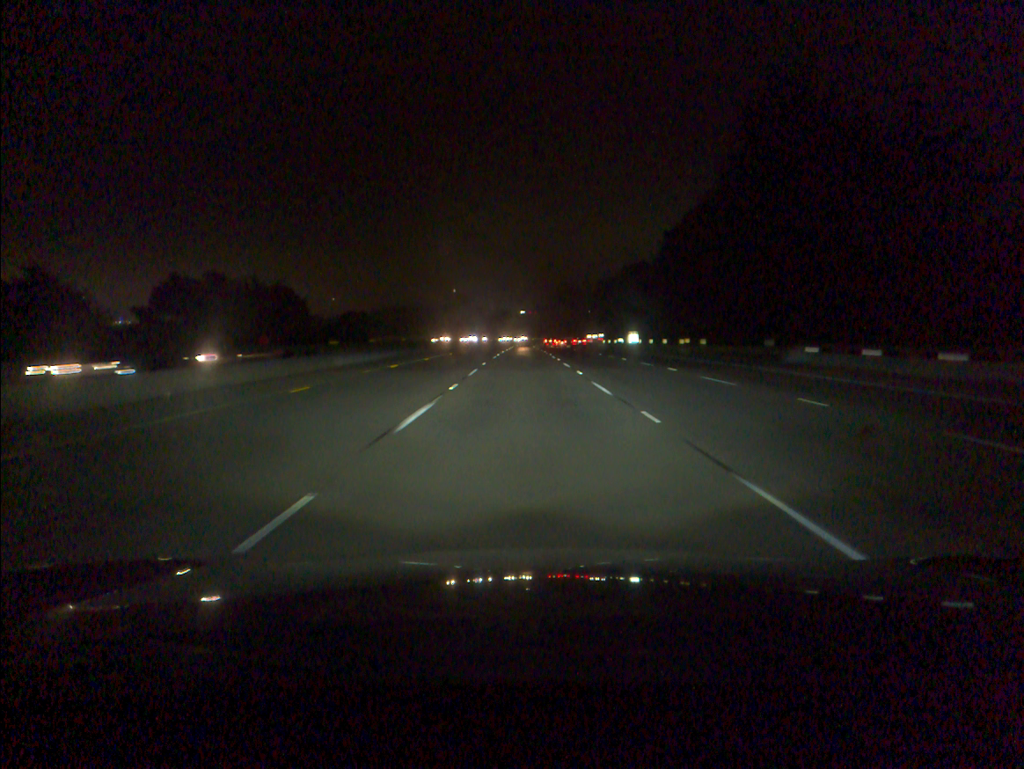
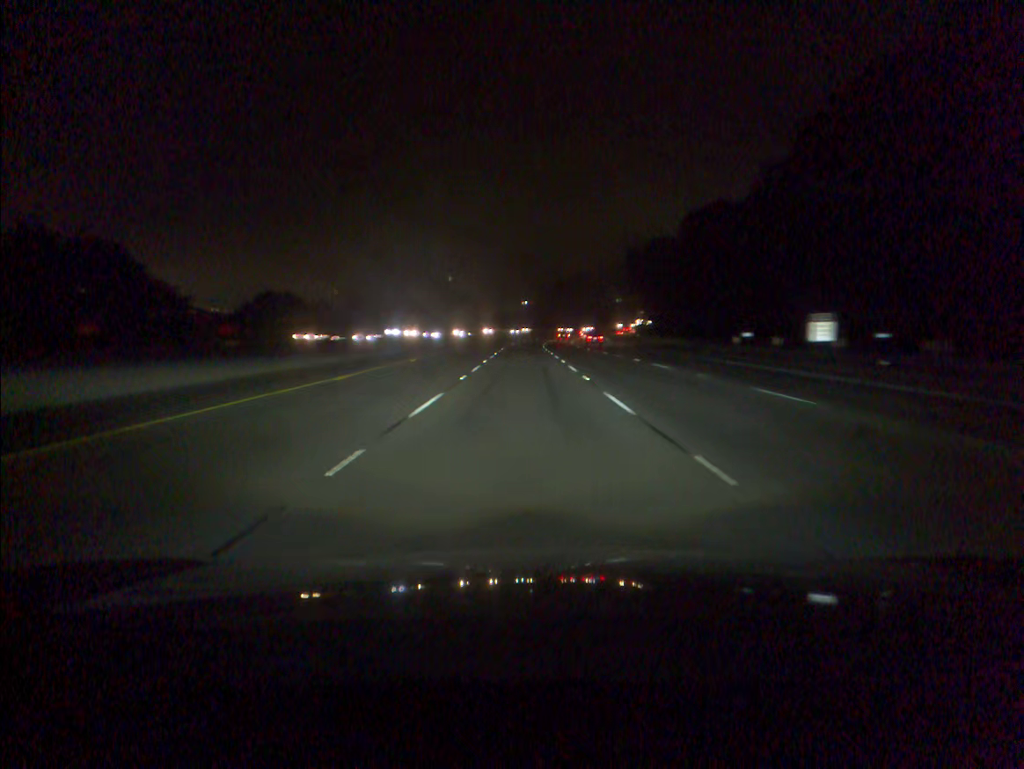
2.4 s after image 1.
(0.0, +77.9) m; 0°
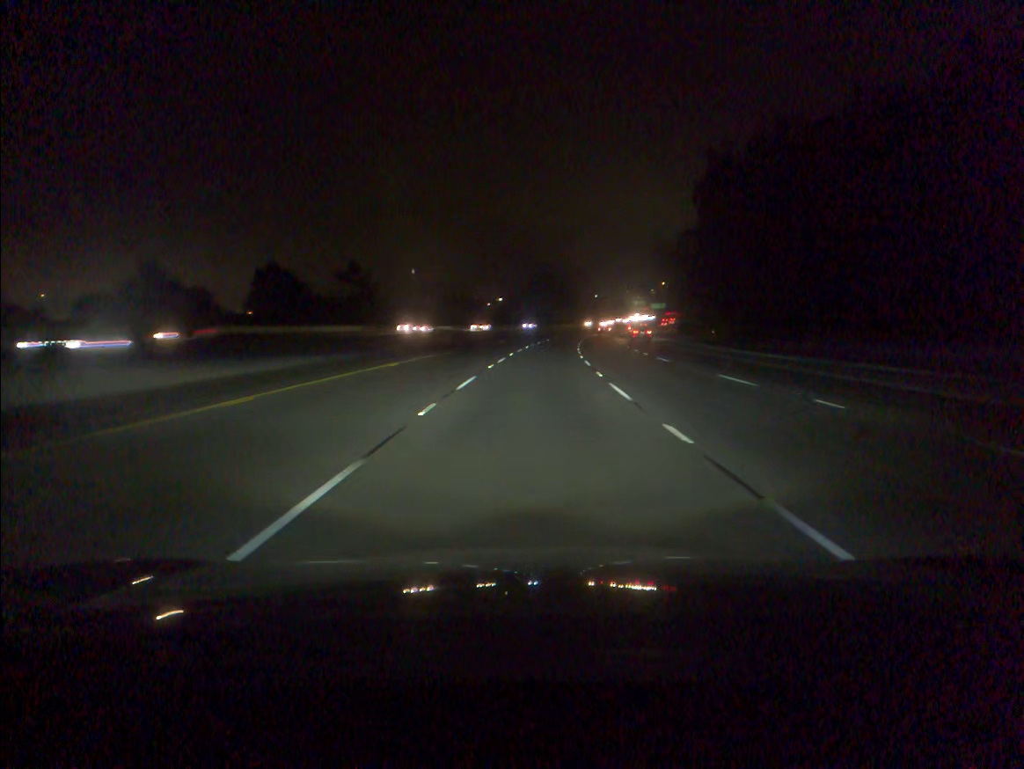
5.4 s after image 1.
(+0.6, +97.1) m; +2°
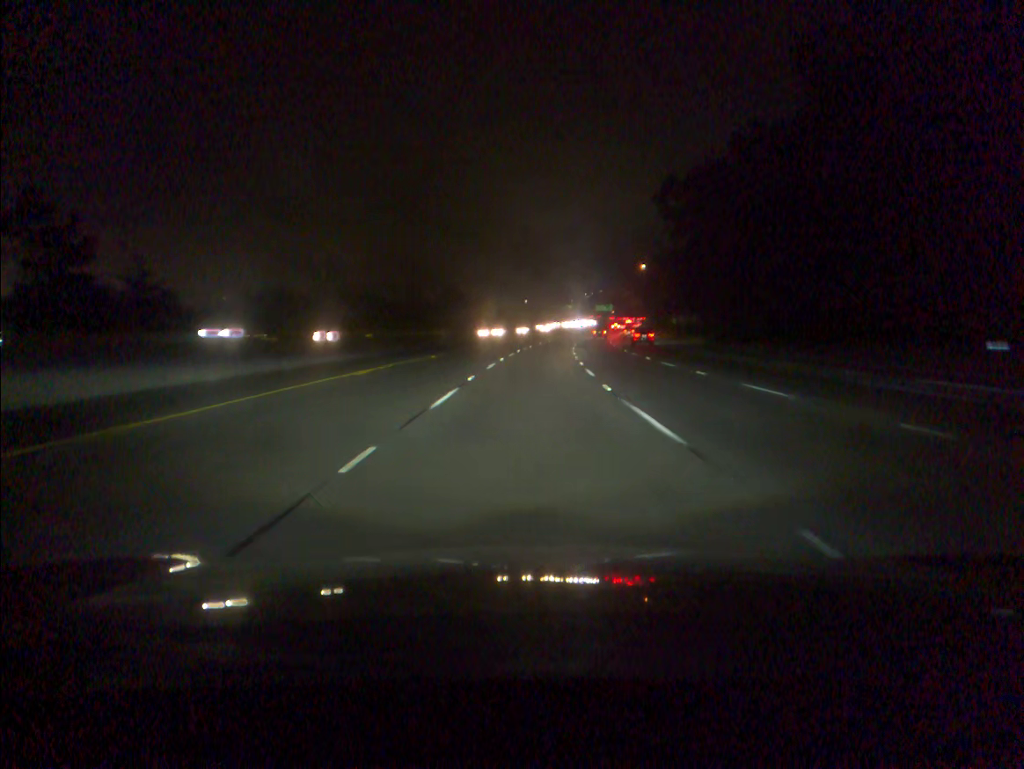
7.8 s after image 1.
(+3.6, +77.0) m; +5°
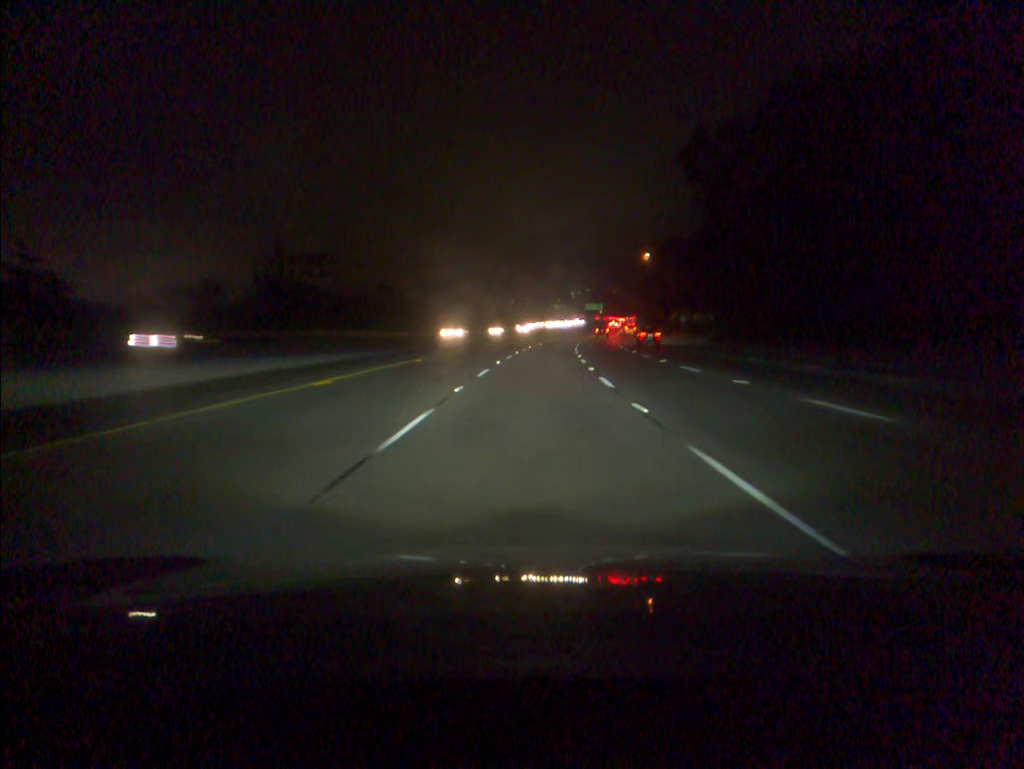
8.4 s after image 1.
(+0.2, +19.2) m; +1°
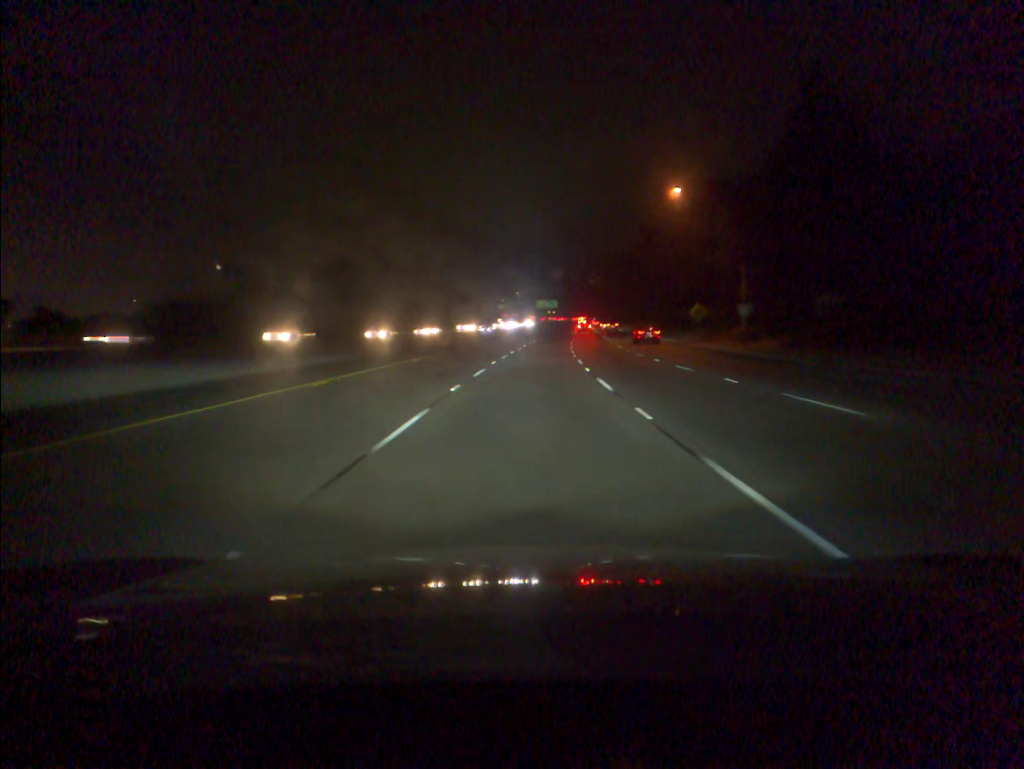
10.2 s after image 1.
(+2.0, +57.8) m; +4°
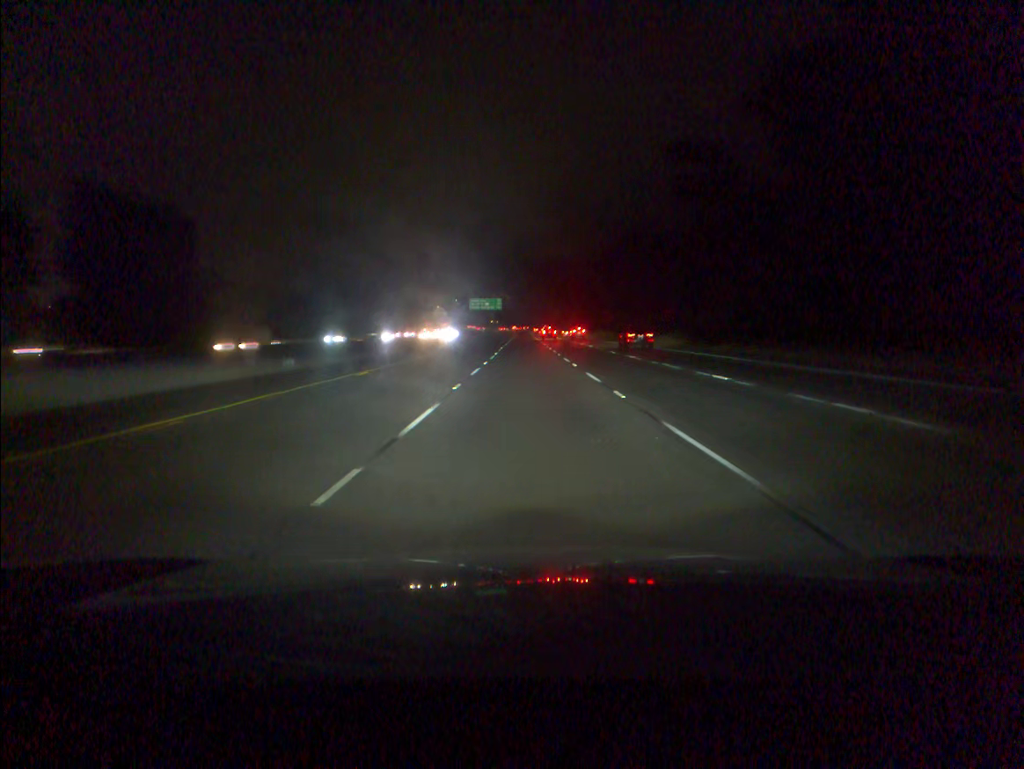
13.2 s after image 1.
(+4.1, +96.2) m; +4°
